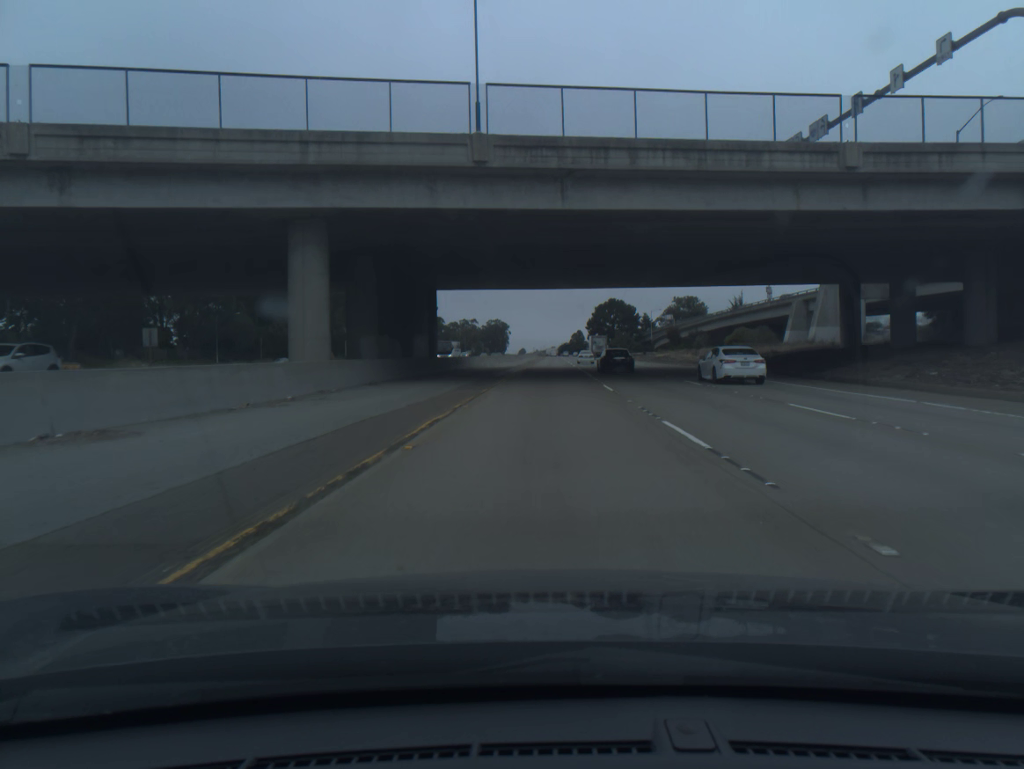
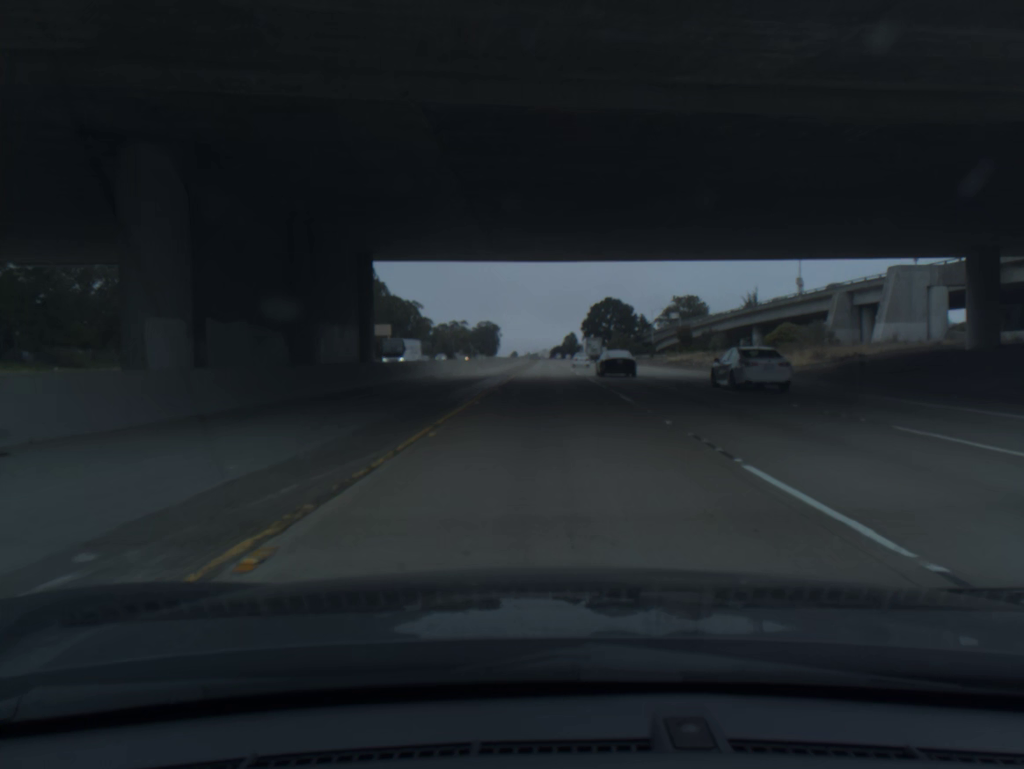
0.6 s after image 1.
(+0.1, +20.3) m; +1°
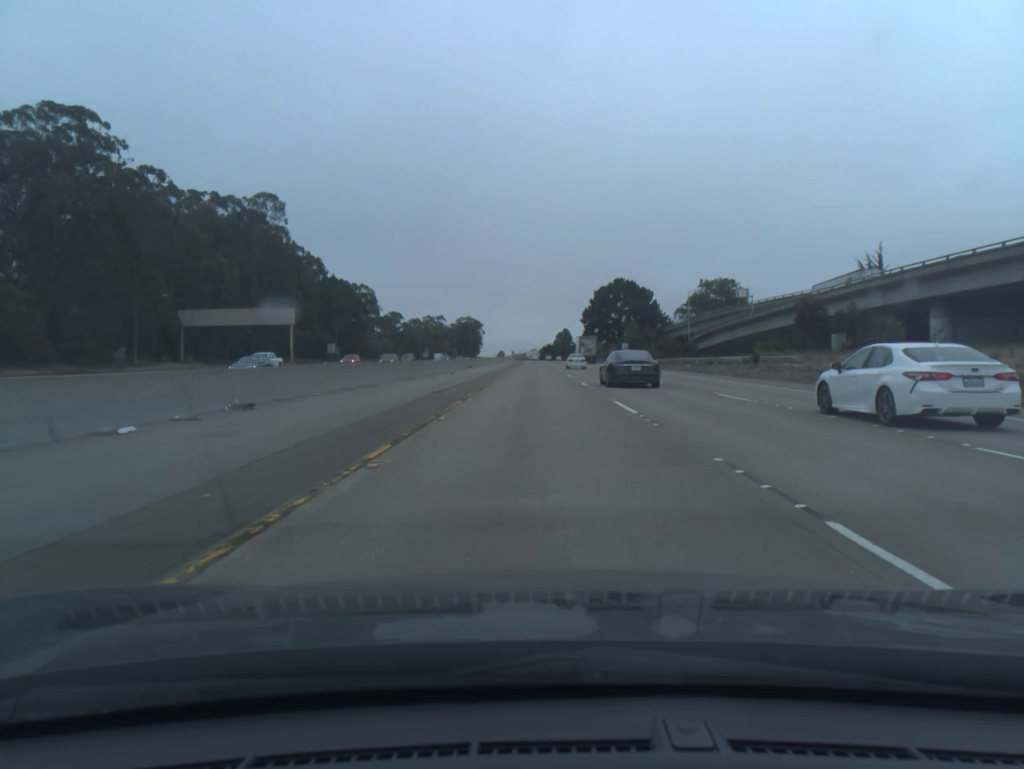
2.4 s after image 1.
(+0.7, +61.2) m; +1°
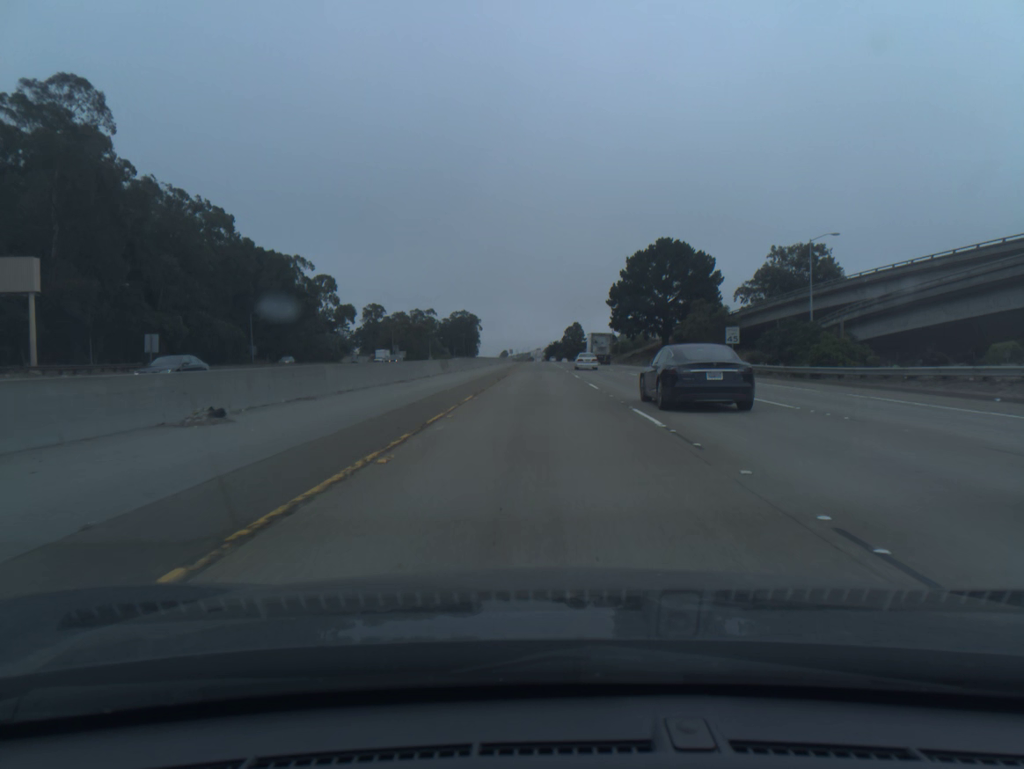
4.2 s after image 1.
(-0.2, +61.4) m; 0°
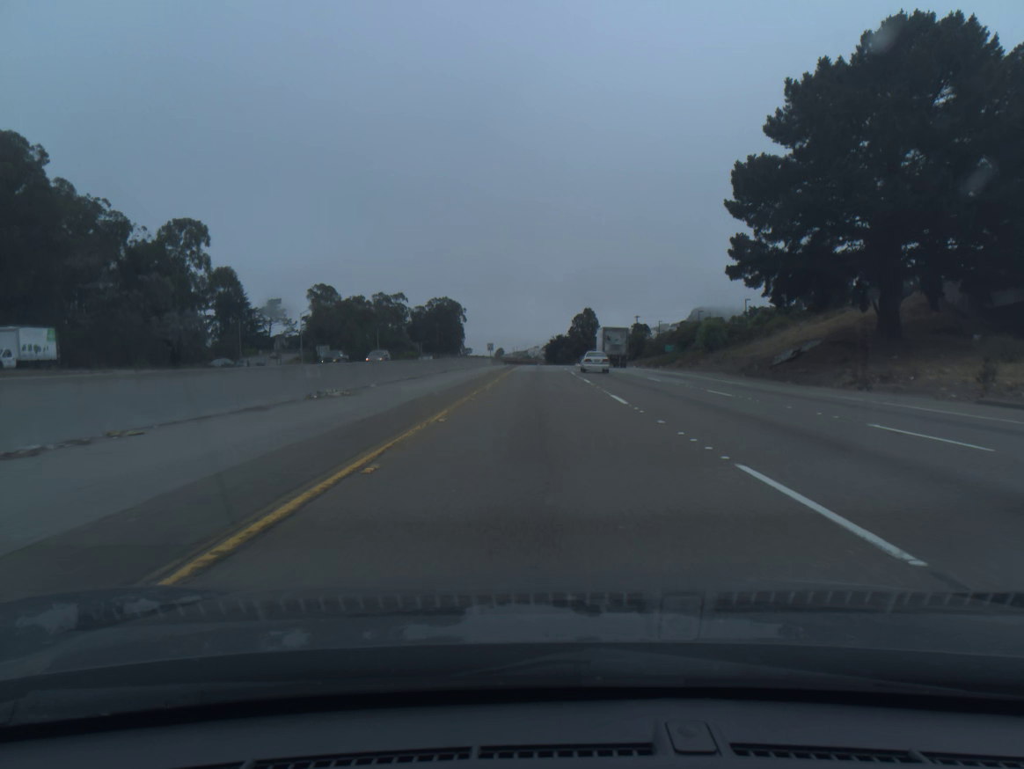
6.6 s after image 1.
(+0.1, +81.8) m; 0°
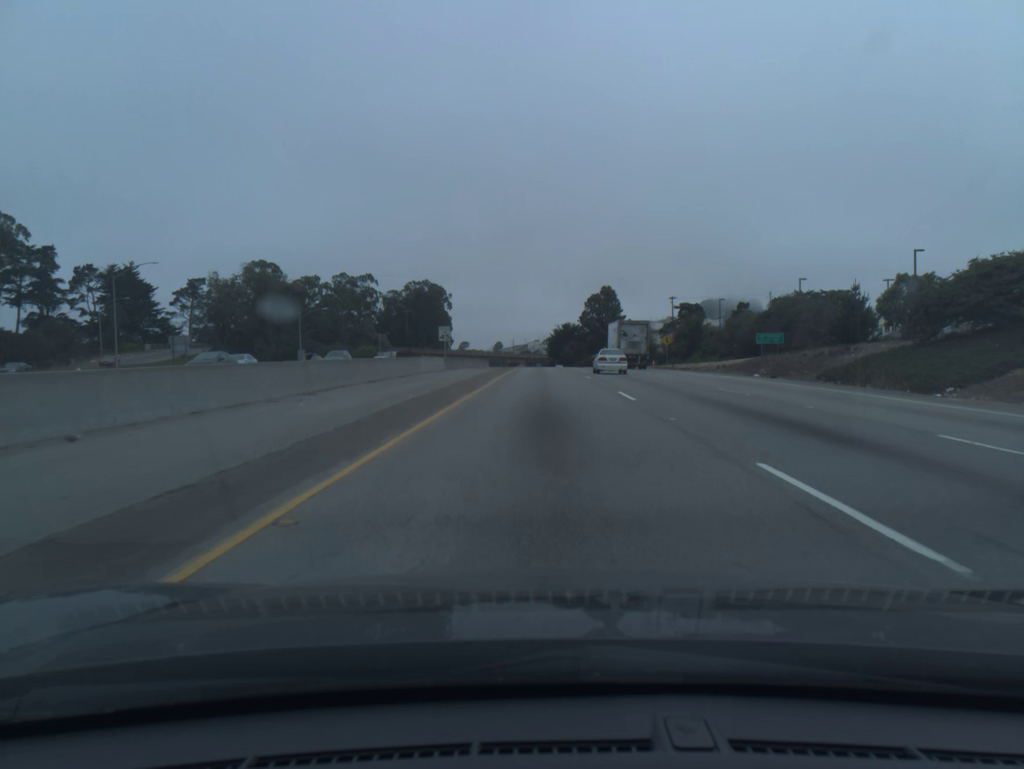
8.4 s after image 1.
(0.0, +59.9) m; 0°
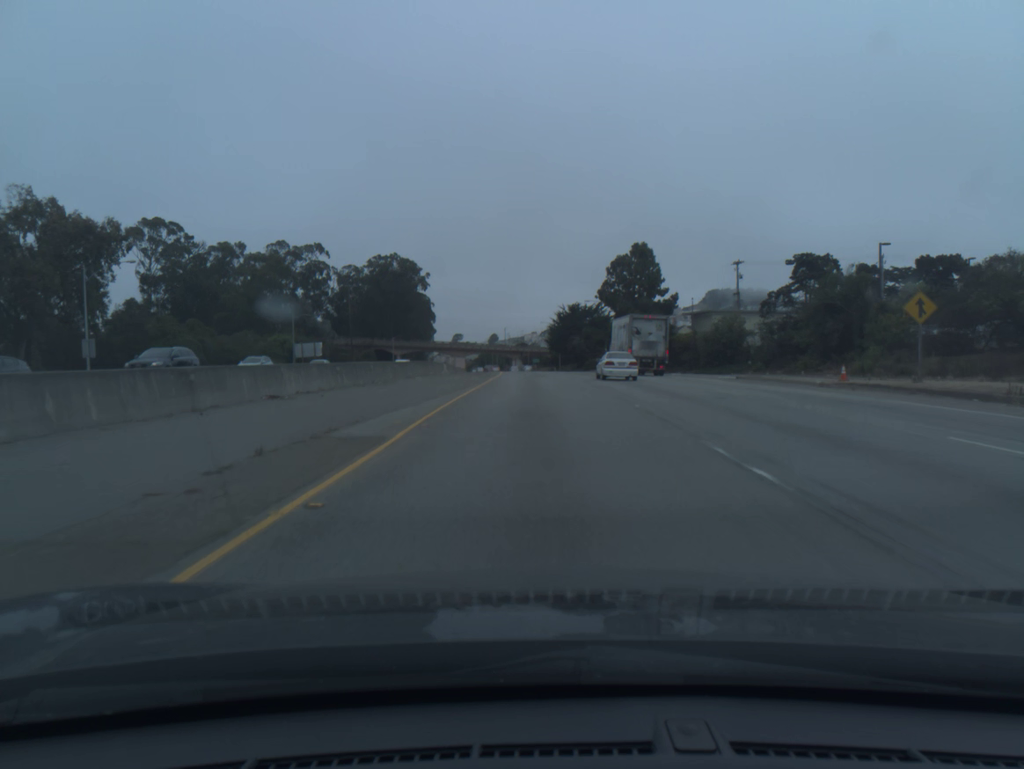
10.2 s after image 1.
(+0.1, +57.6) m; 0°
